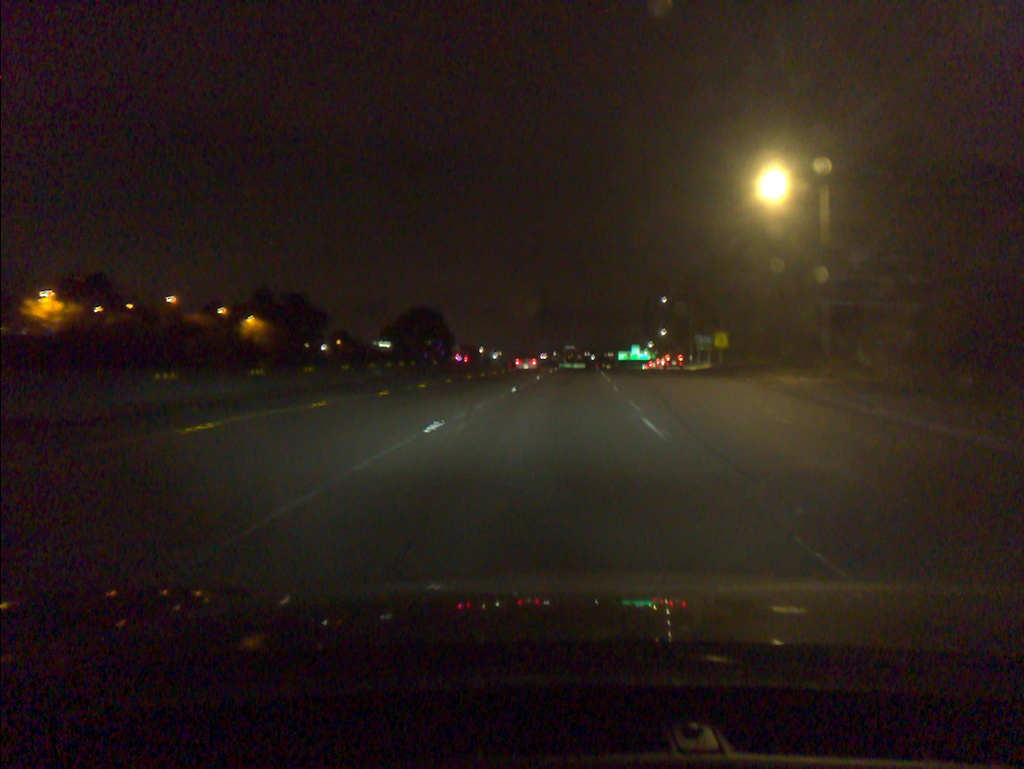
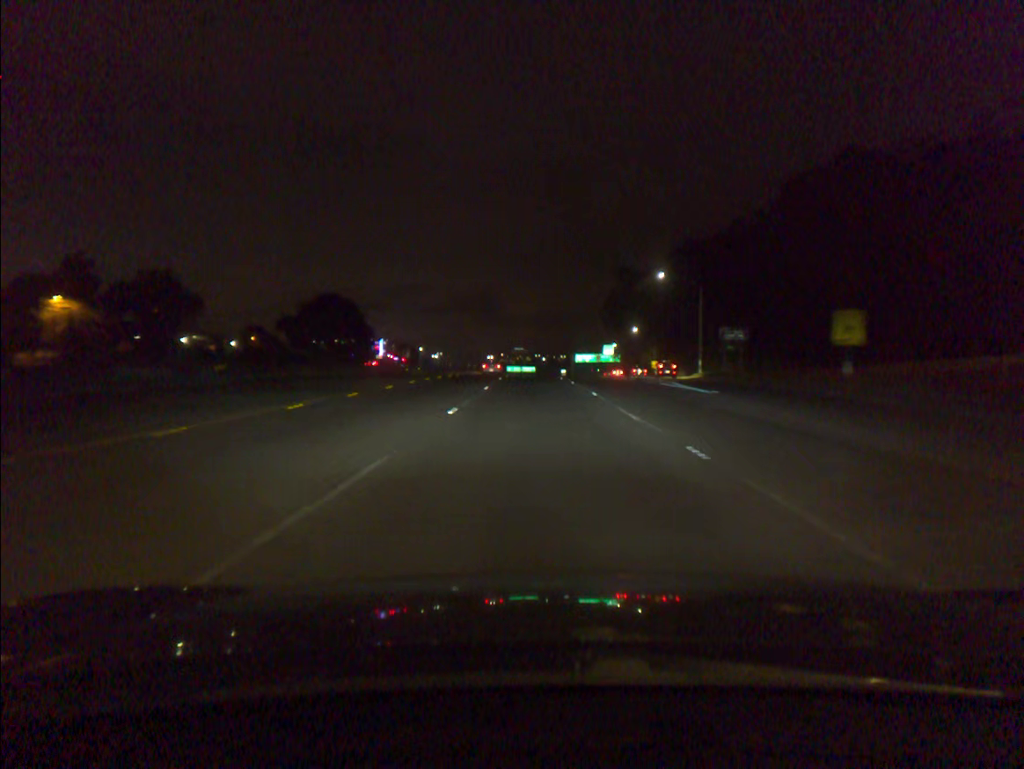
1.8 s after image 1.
(+1.6, +42.9) m; +4°
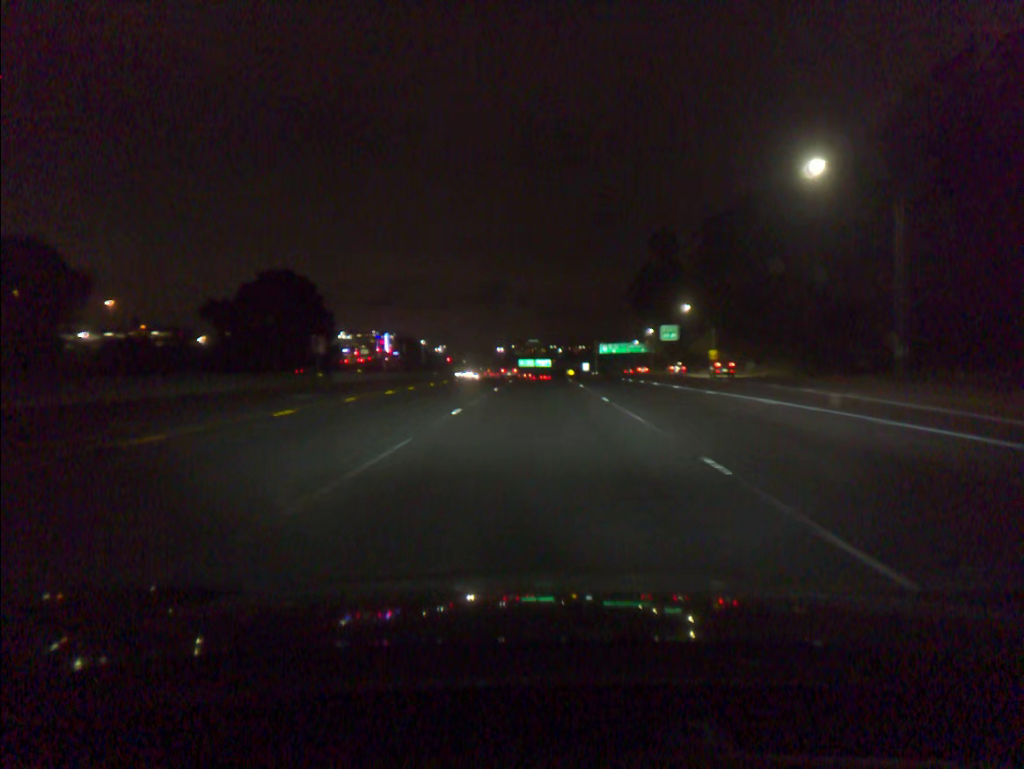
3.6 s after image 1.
(-0.3, +43.0) m; -1°
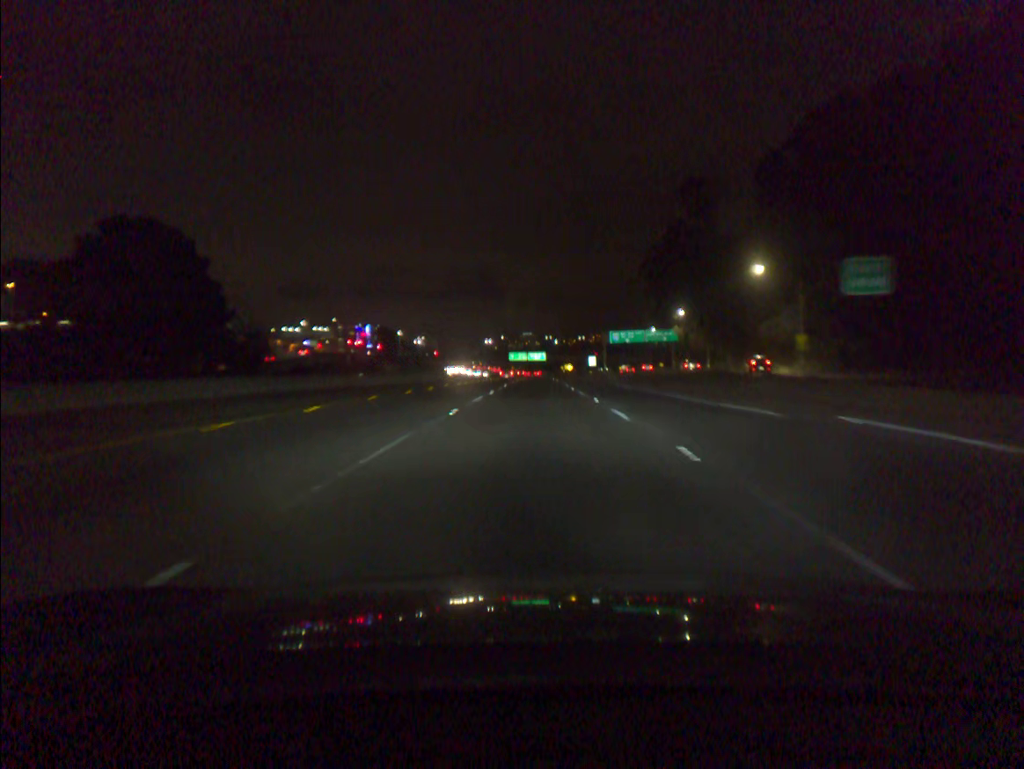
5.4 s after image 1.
(+0.1, +43.1) m; 0°
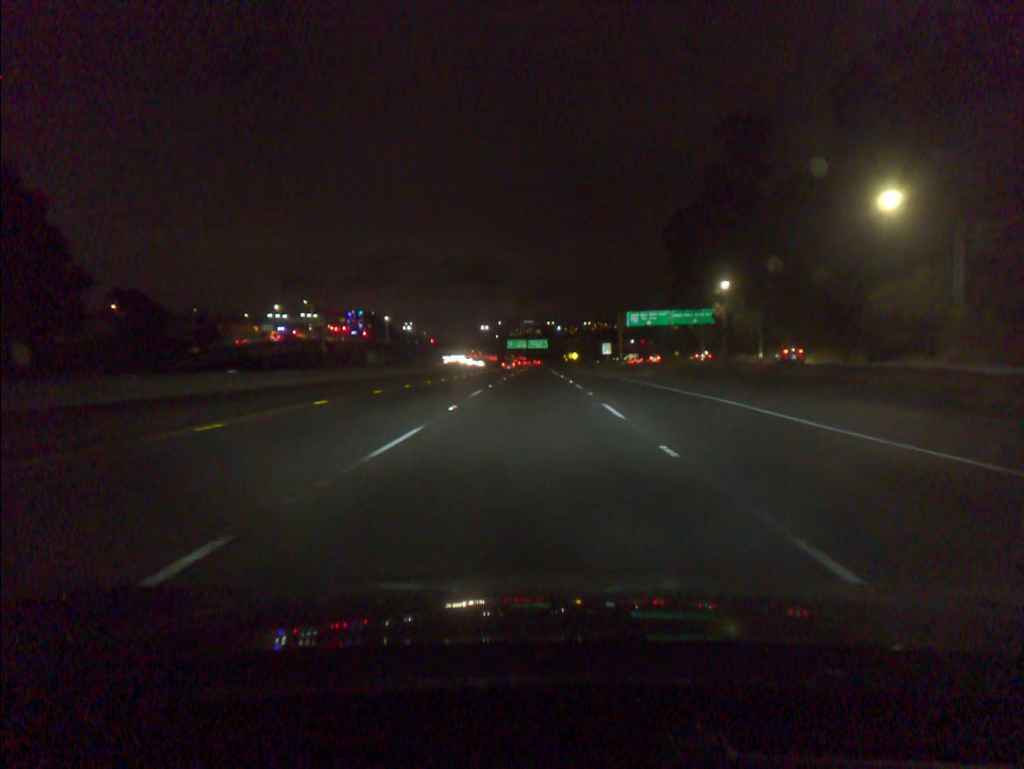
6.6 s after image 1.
(0.0, +29.0) m; 0°
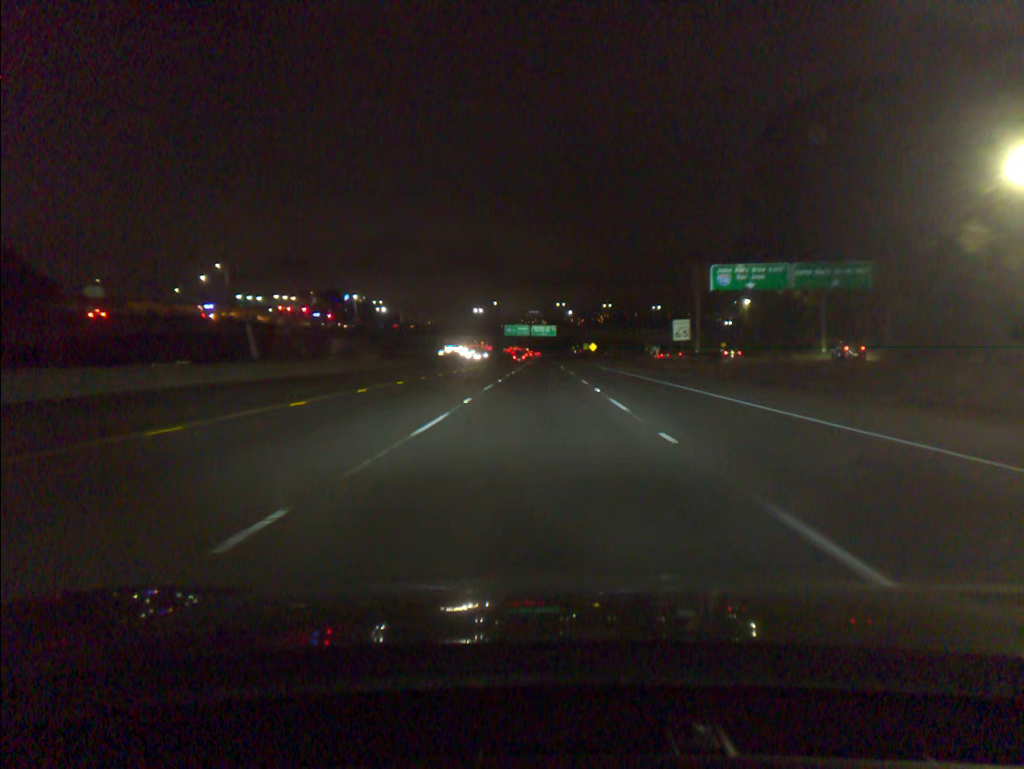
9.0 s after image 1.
(-0.3, +57.9) m; 0°
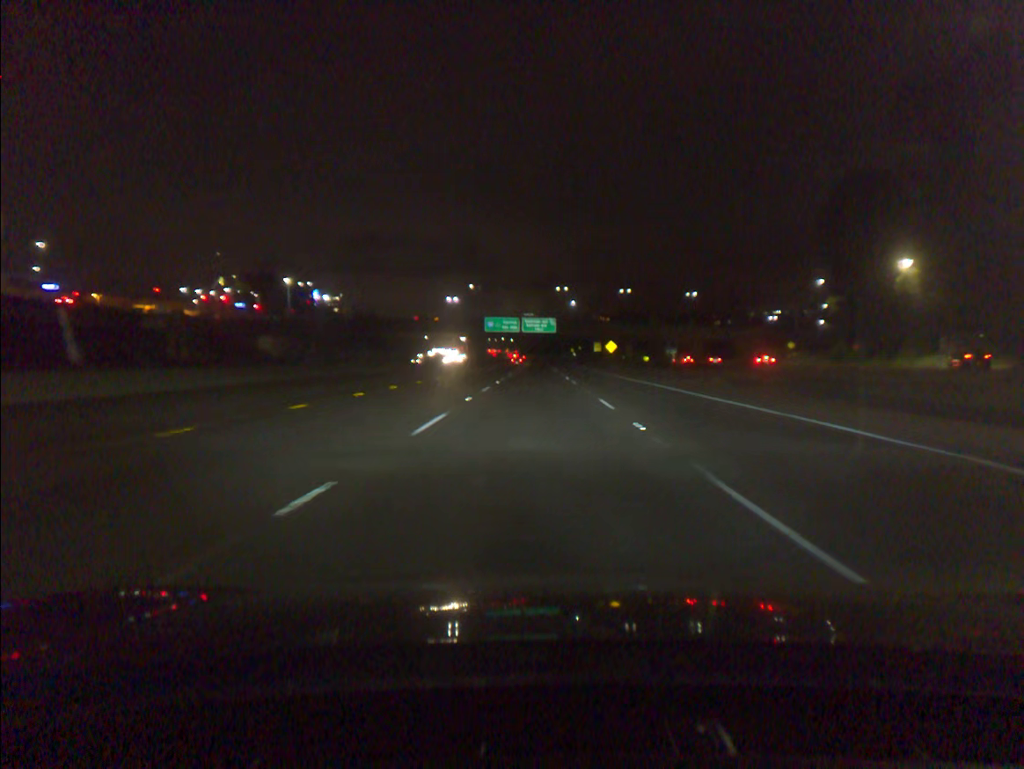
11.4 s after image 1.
(+0.2, +57.8) m; 0°
